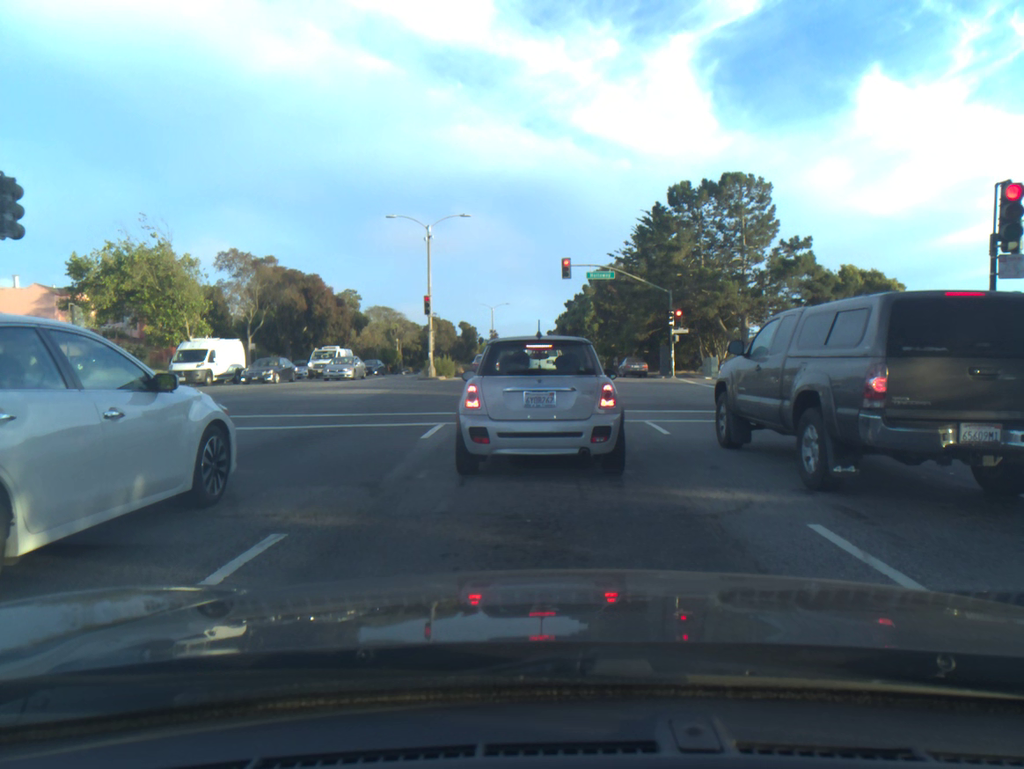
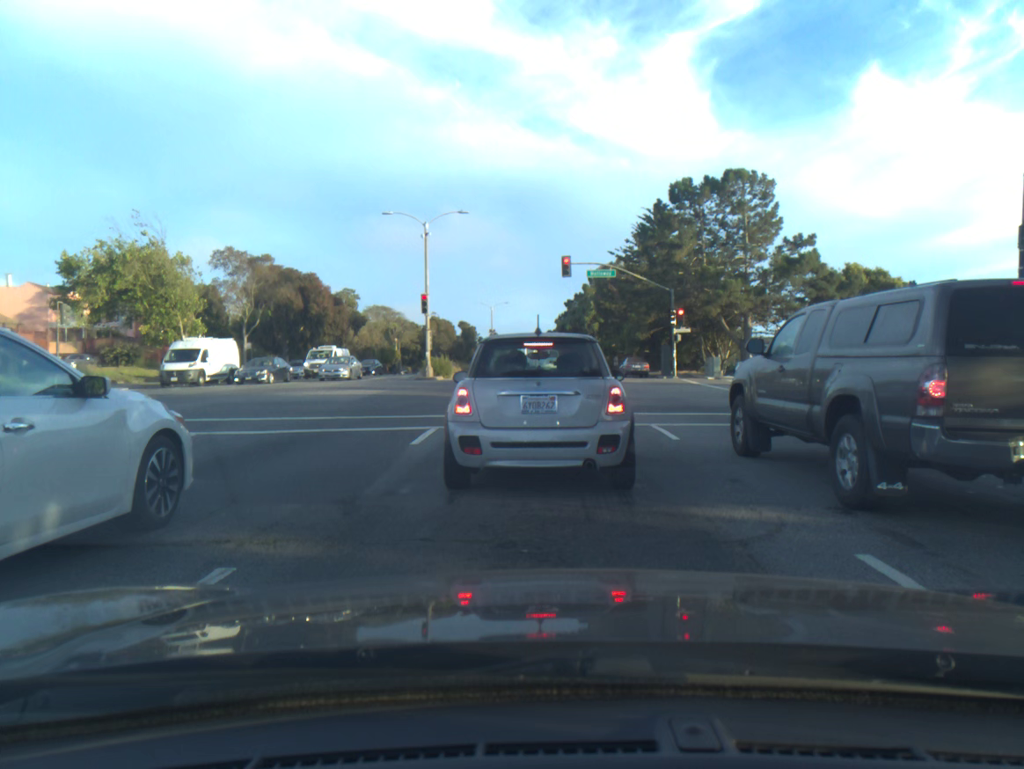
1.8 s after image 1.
(0.0, +0.9) m; 0°
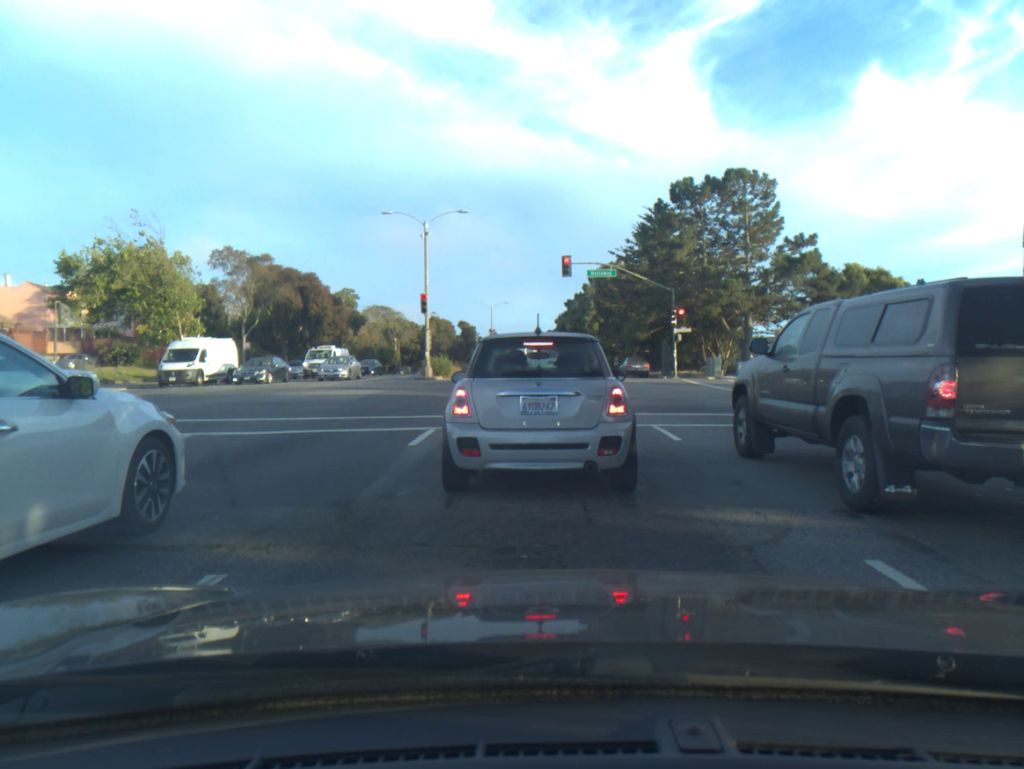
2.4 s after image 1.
(0.0, +0.1) m; 0°
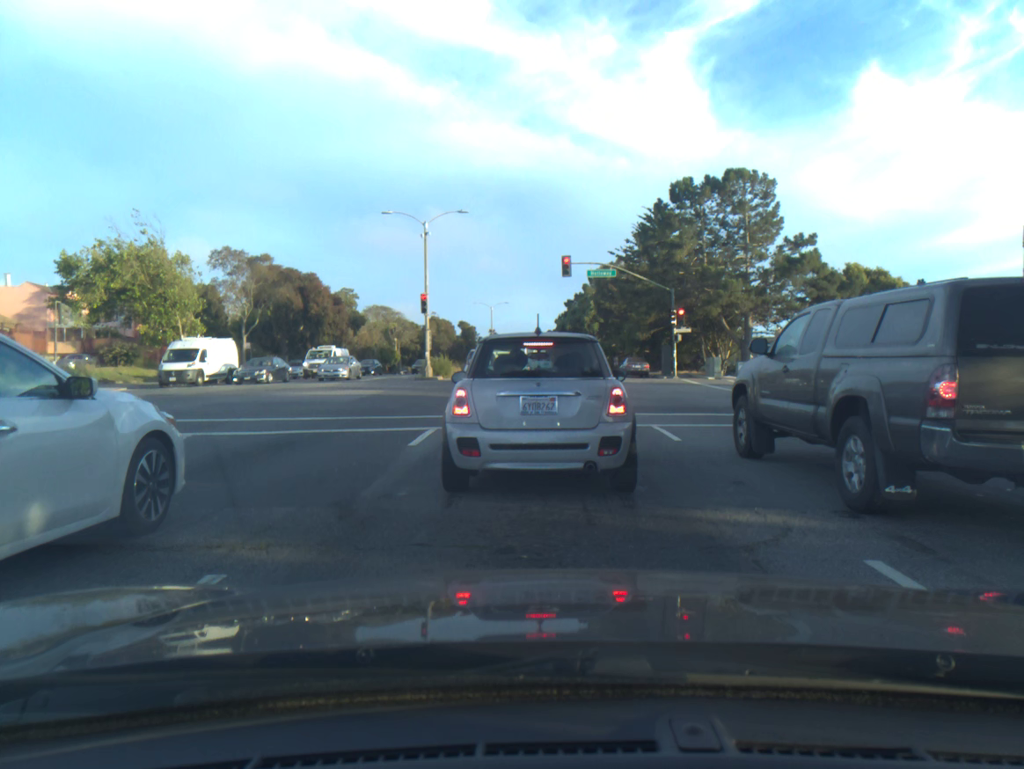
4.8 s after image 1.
(0.0, 0.0) m; 0°
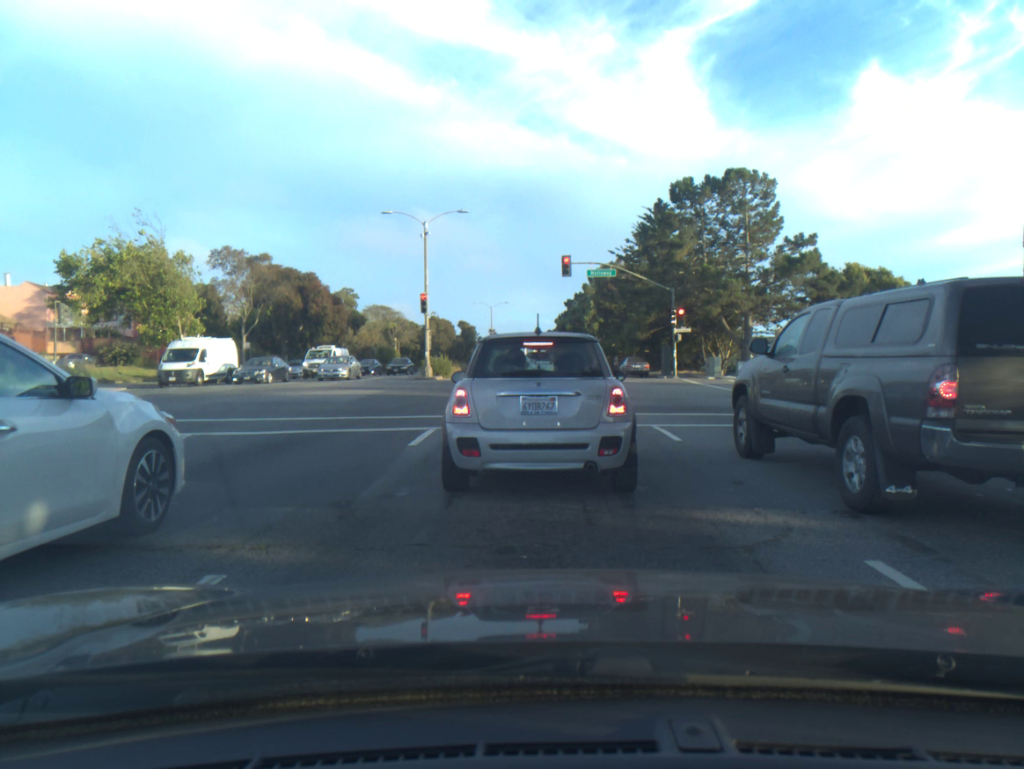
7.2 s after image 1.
(+0.1, 0.0) m; 0°
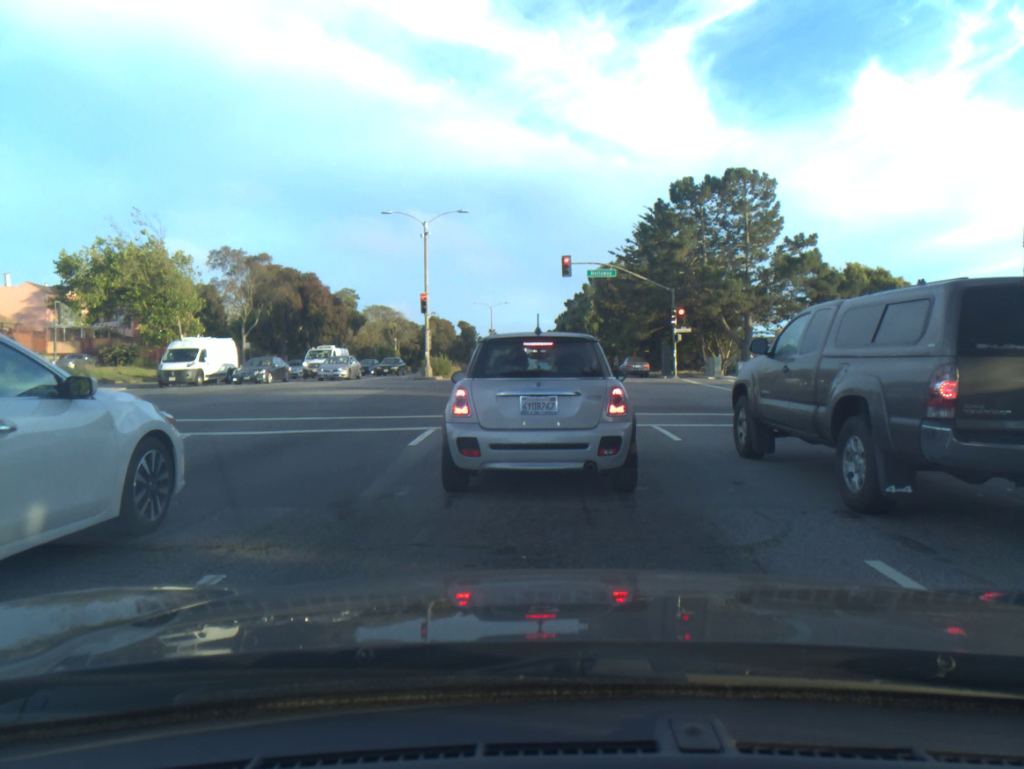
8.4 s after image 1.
(0.0, 0.0) m; 0°
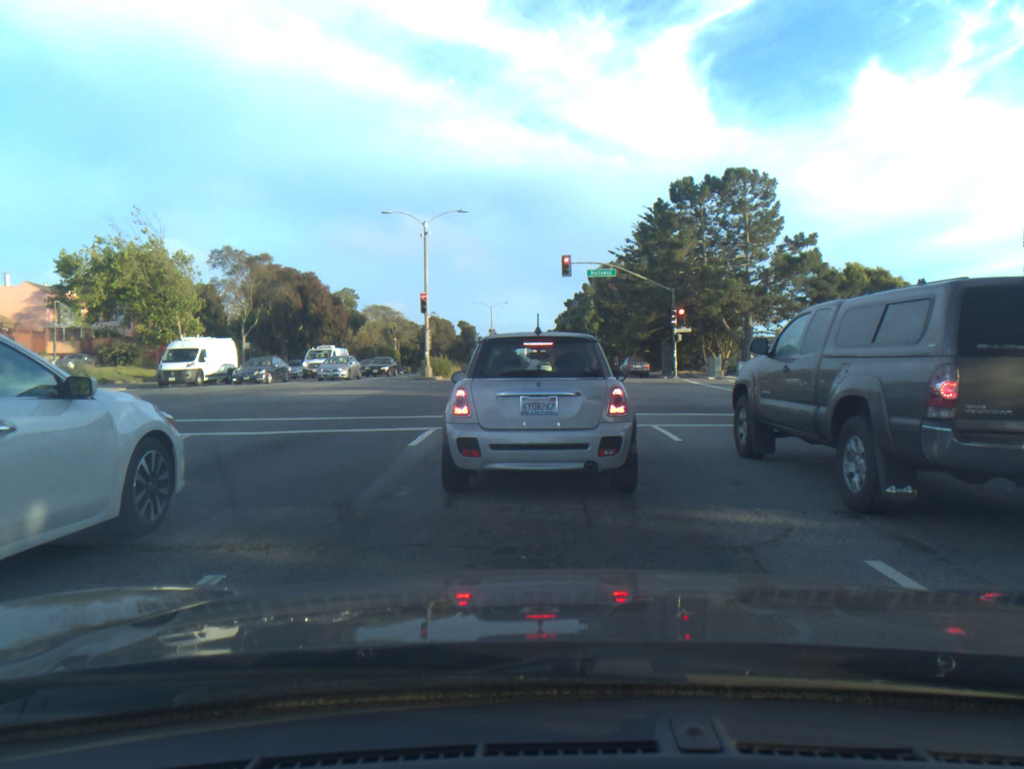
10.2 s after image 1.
(0.0, 0.0) m; 0°
